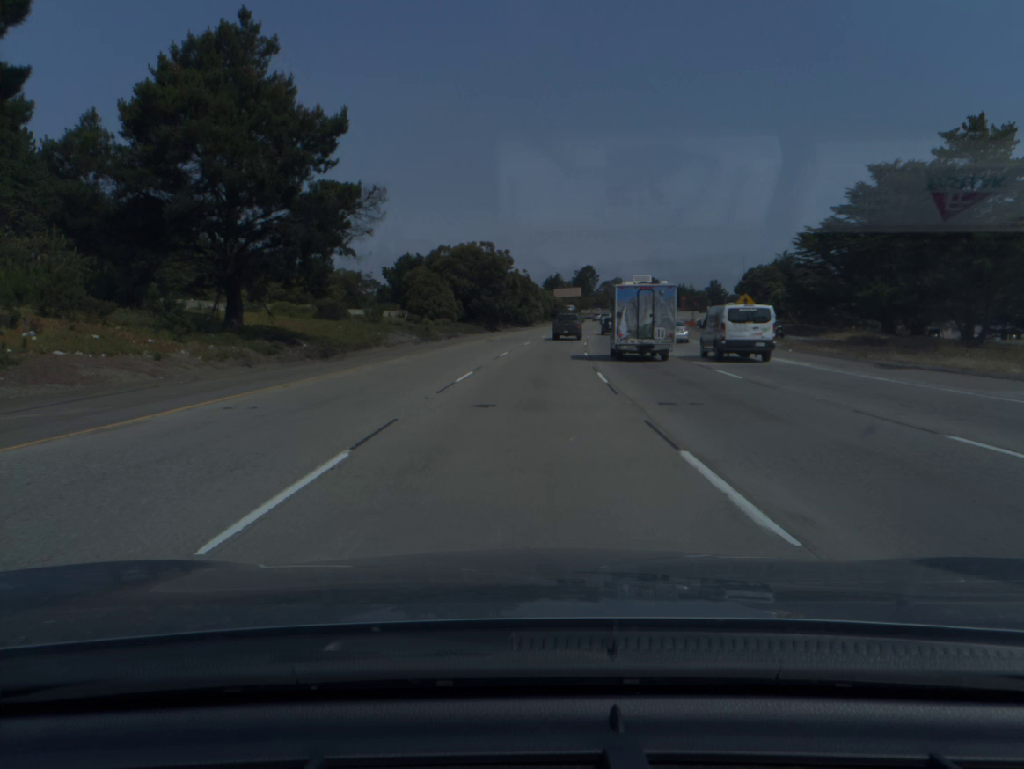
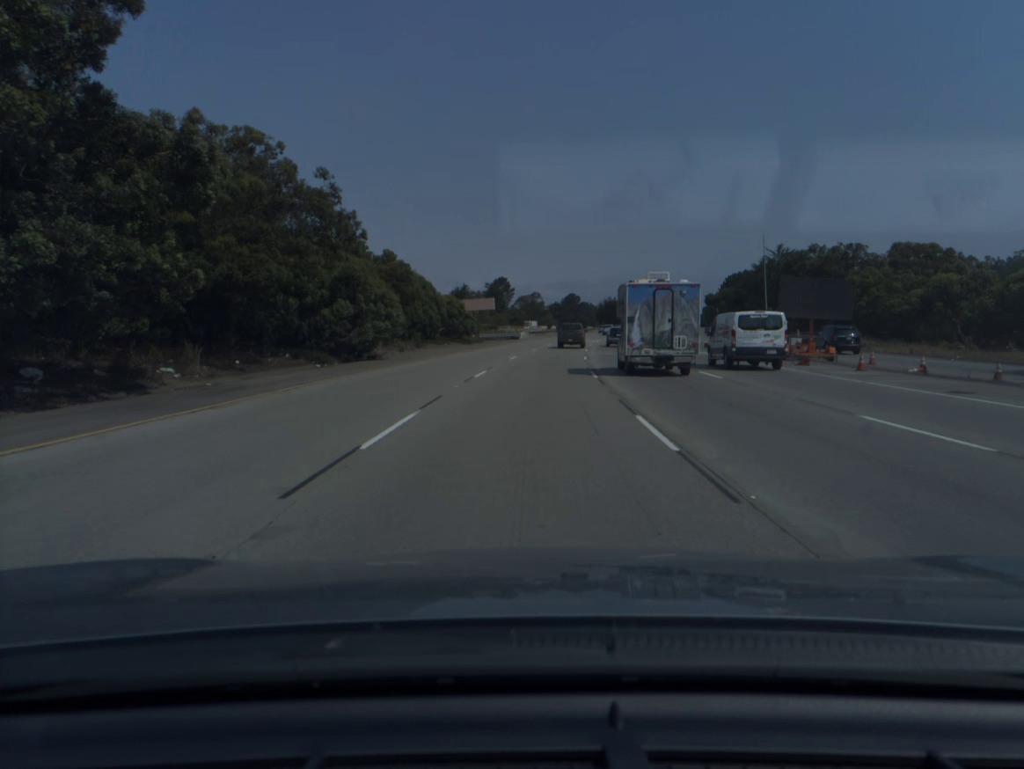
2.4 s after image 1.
(+3.9, +68.8) m; +6°
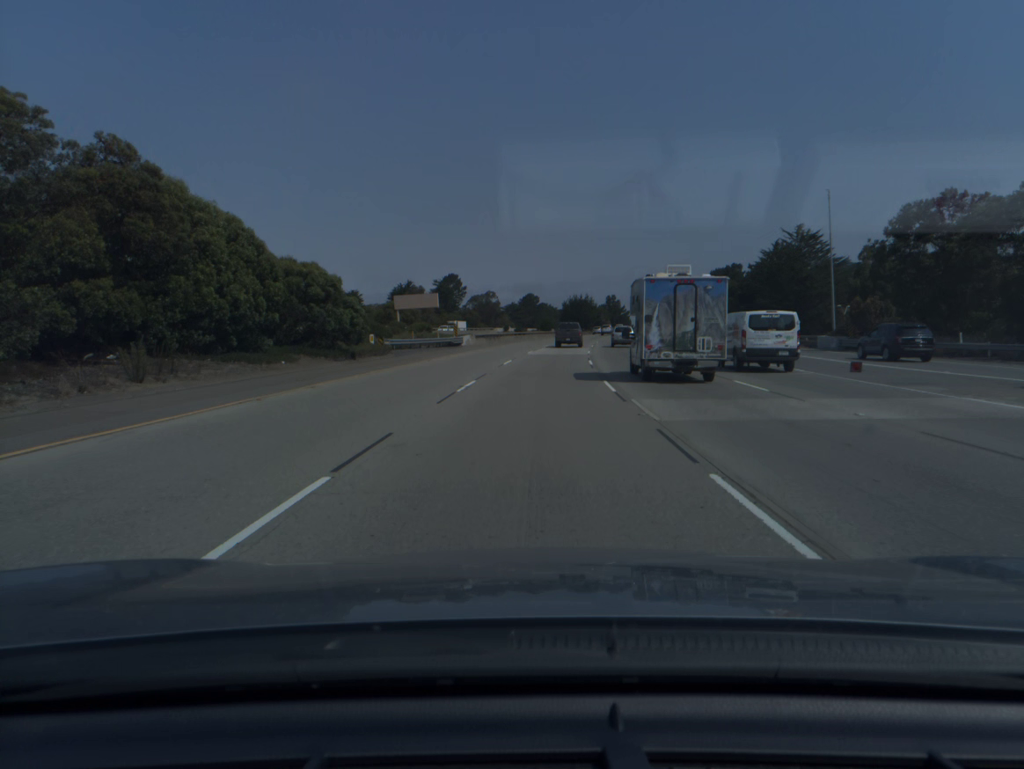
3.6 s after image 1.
(+0.9, +34.4) m; +3°
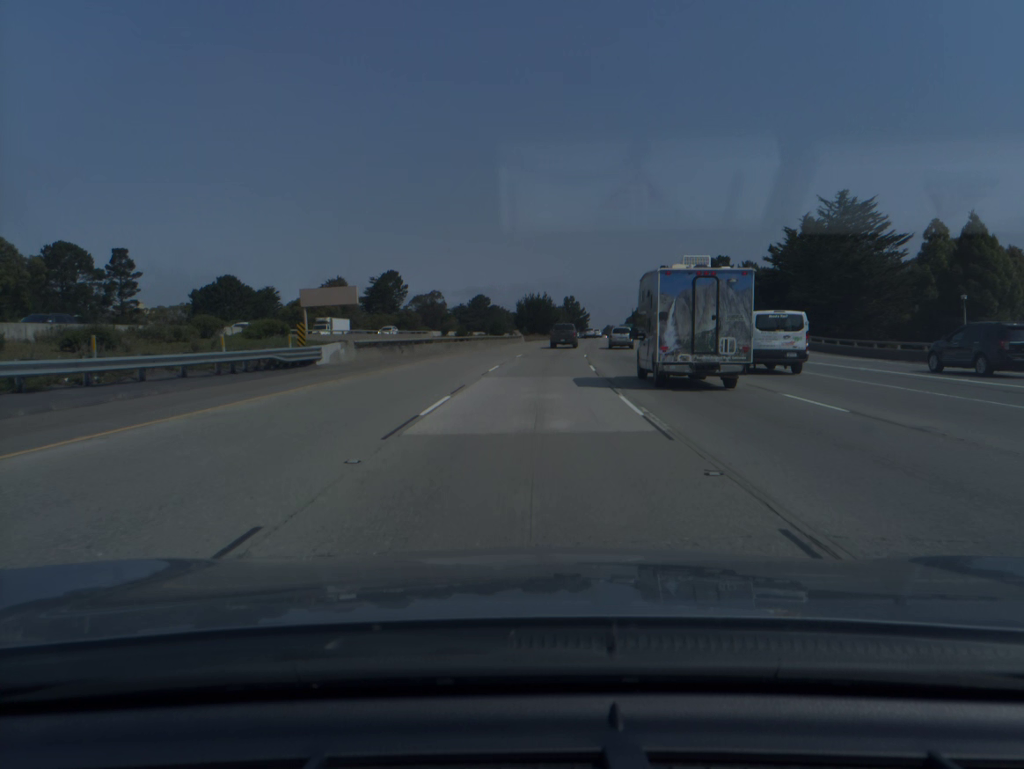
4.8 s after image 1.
(+1.0, +34.5) m; +3°
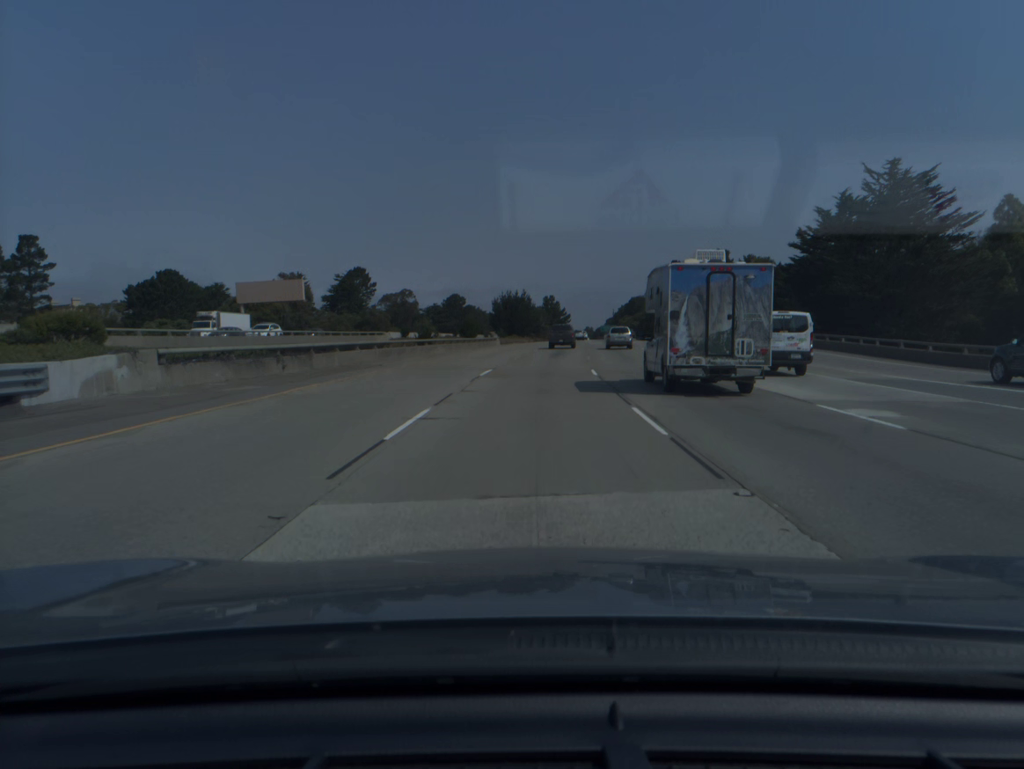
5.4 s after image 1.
(+0.2, +17.3) m; +2°
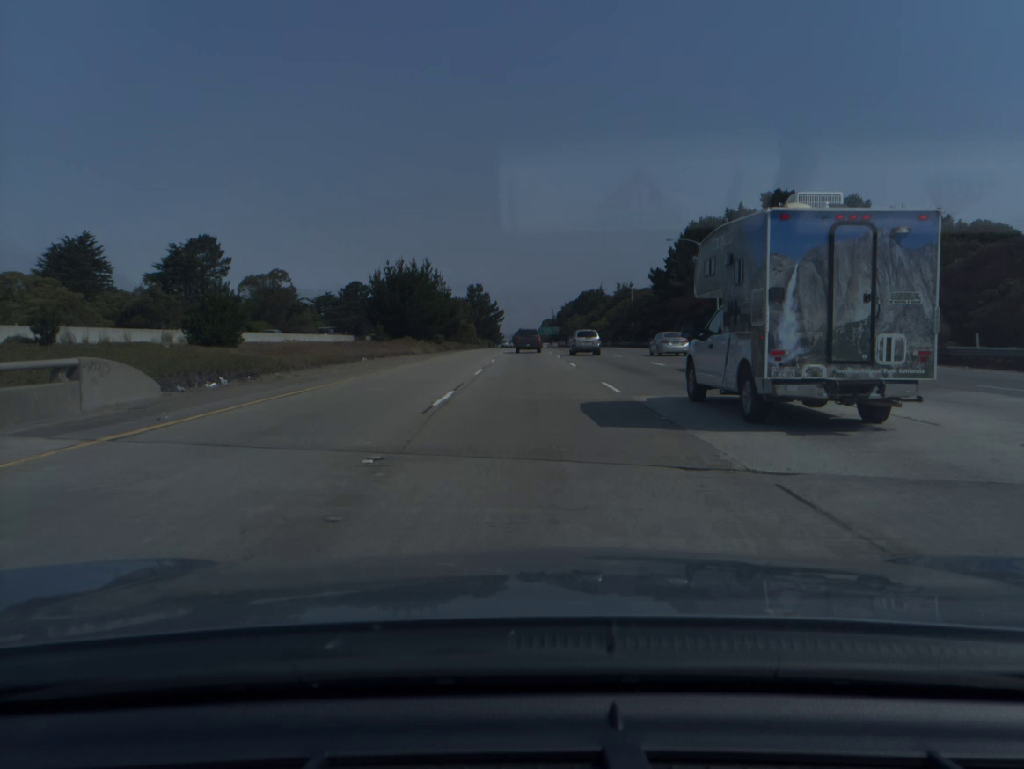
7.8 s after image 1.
(+3.4, +69.3) m; +5°
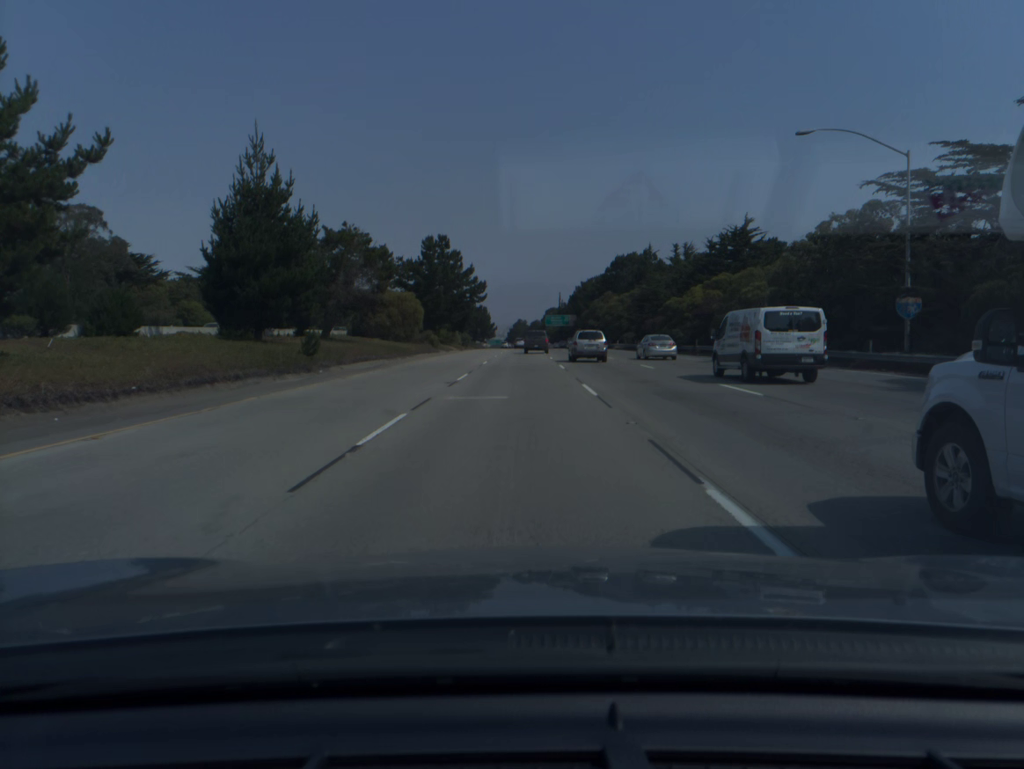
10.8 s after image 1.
(+0.4, +87.7) m; 0°
